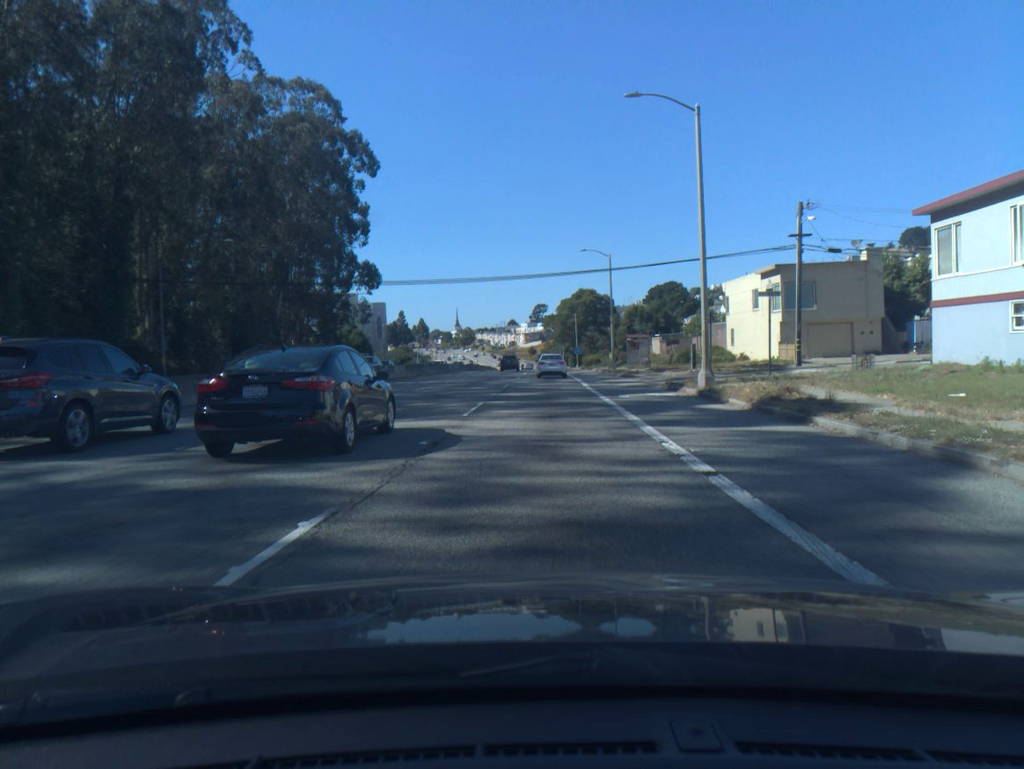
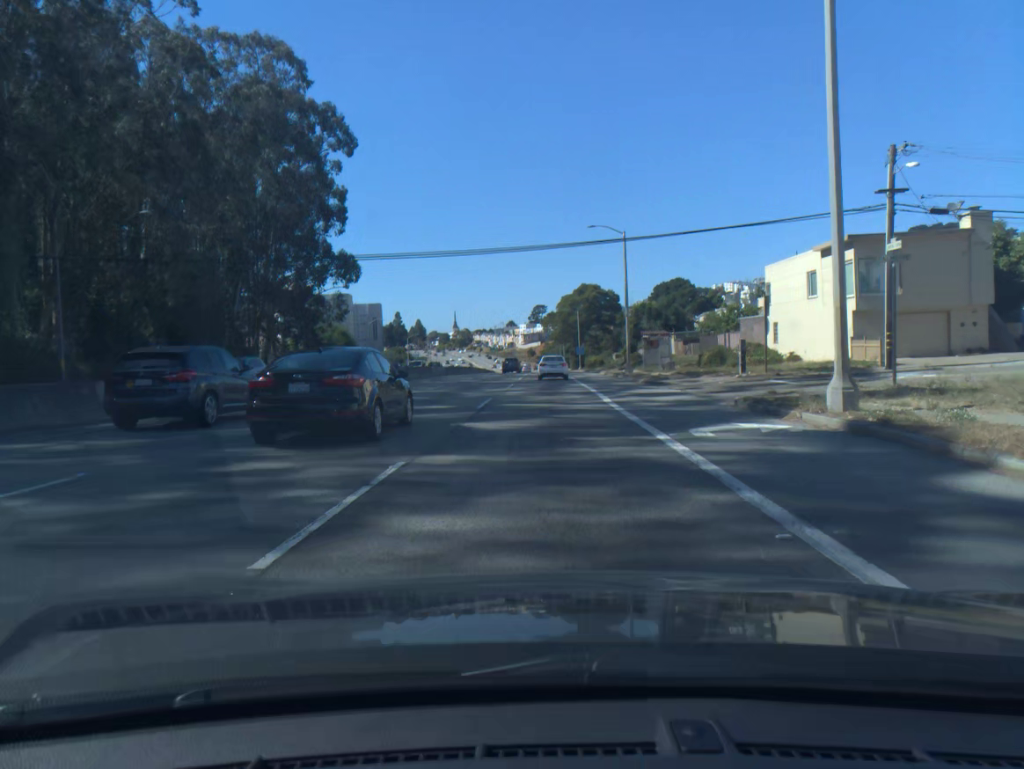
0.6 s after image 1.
(0.0, +11.7) m; 0°
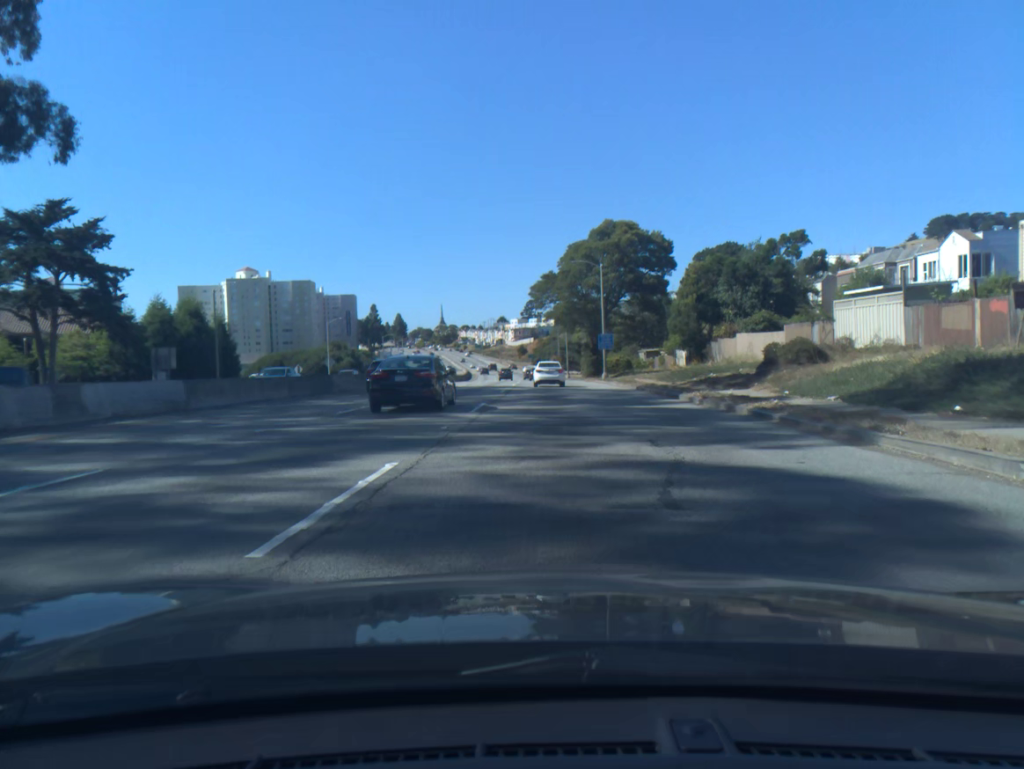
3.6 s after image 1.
(+0.4, +58.5) m; +1°
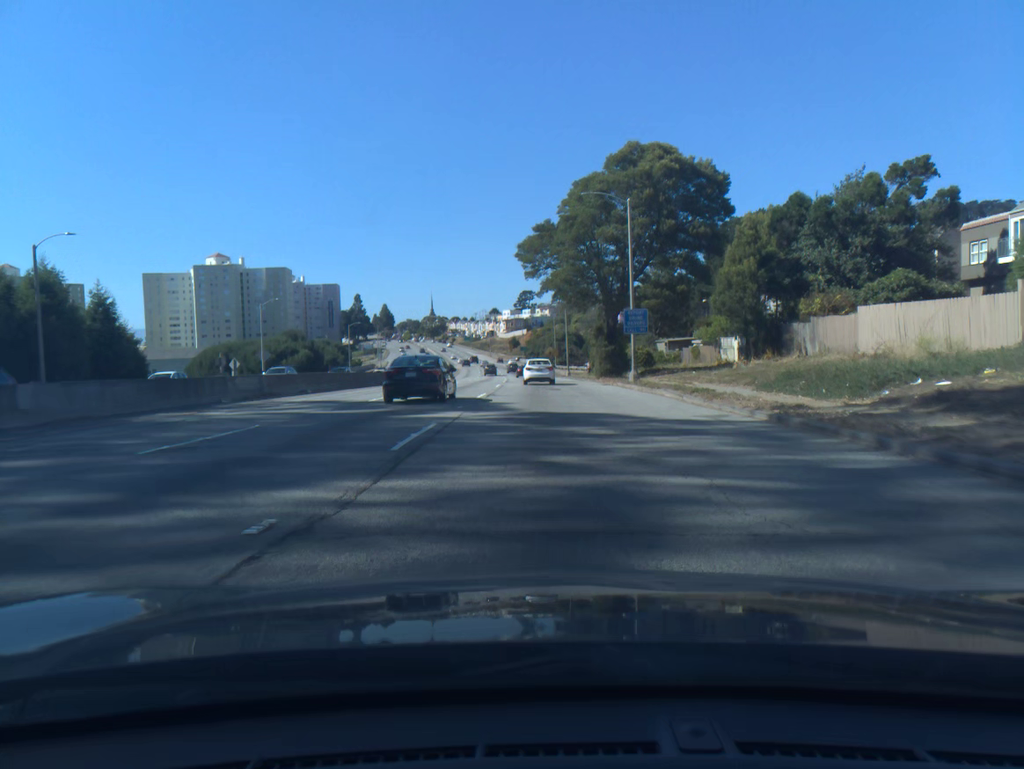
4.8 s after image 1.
(+0.1, +23.3) m; 0°
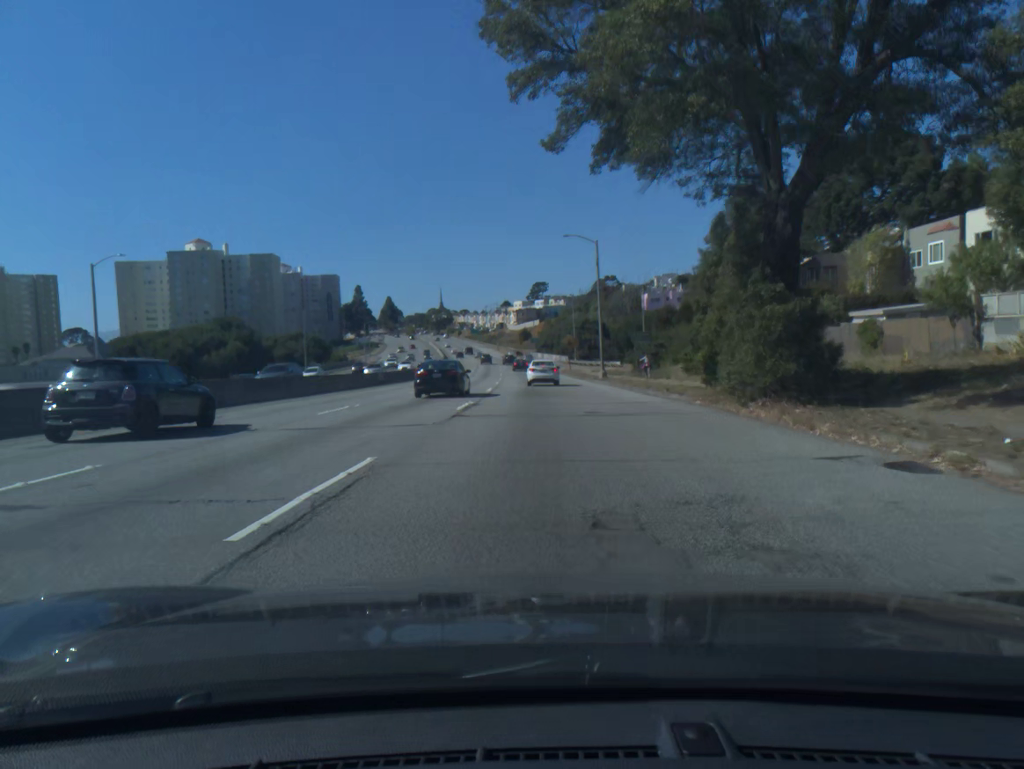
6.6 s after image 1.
(-0.2, +35.0) m; -1°
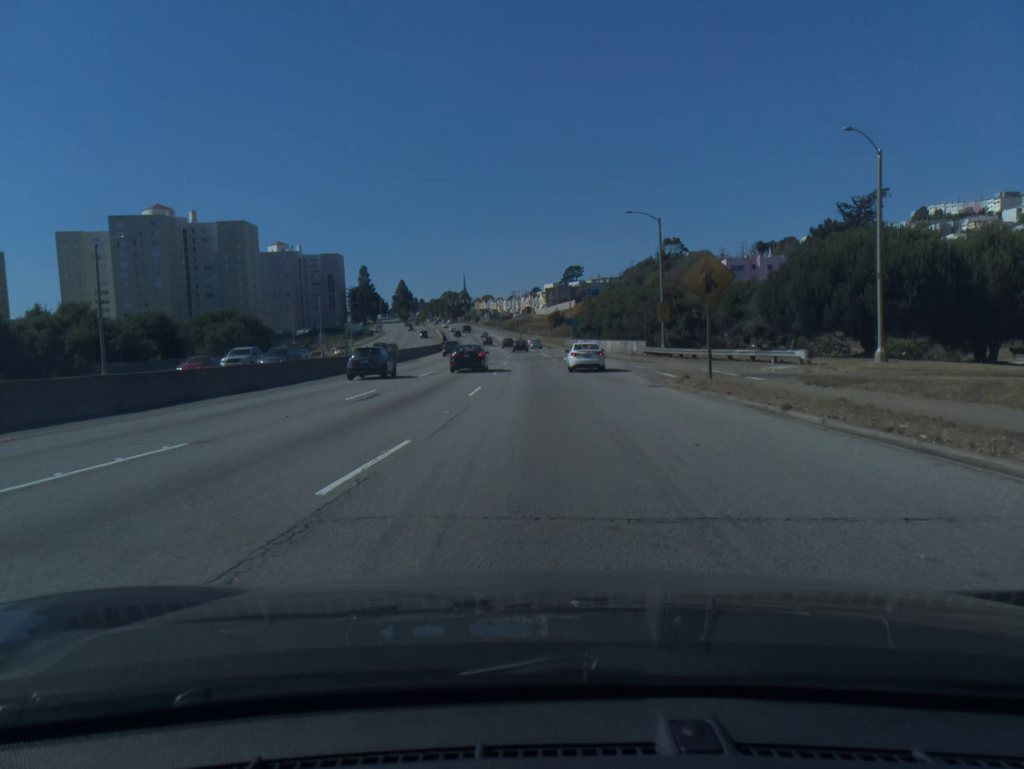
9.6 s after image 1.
(-1.3, +57.1) m; -2°
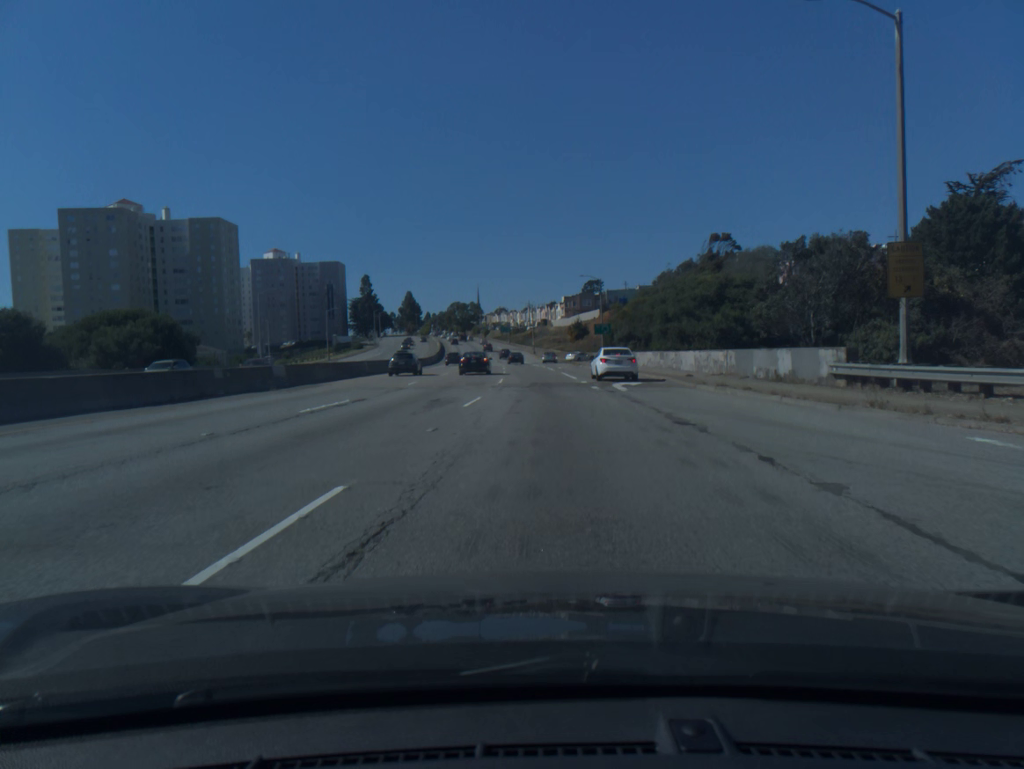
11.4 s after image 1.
(-0.4, +33.8) m; -1°
